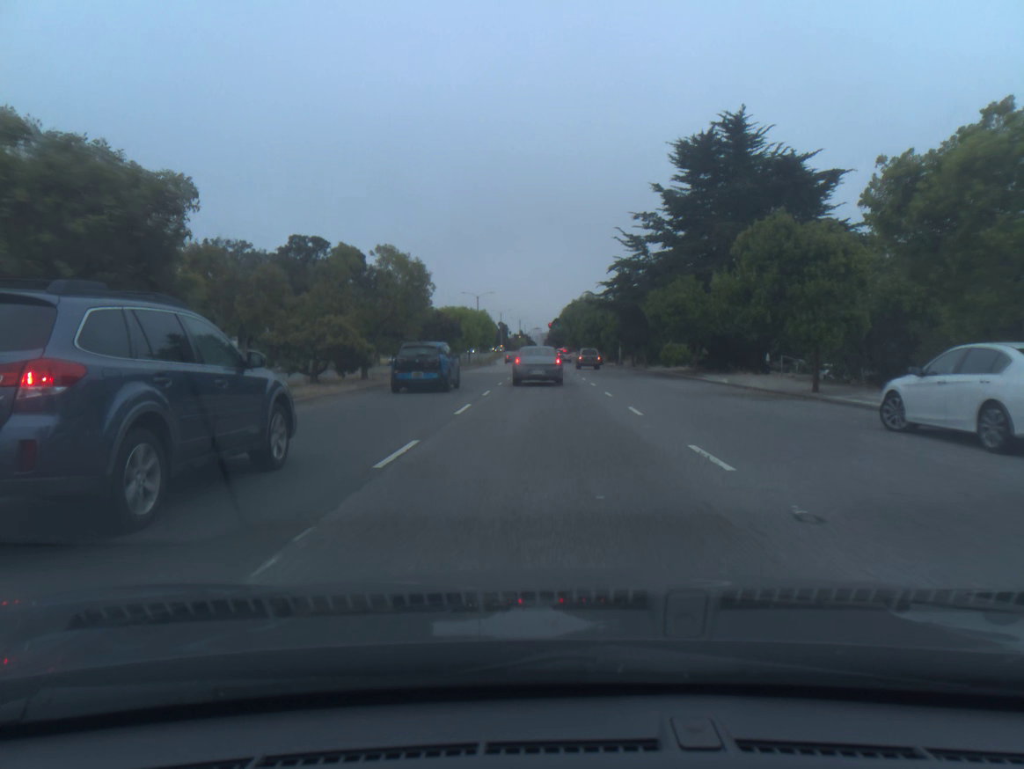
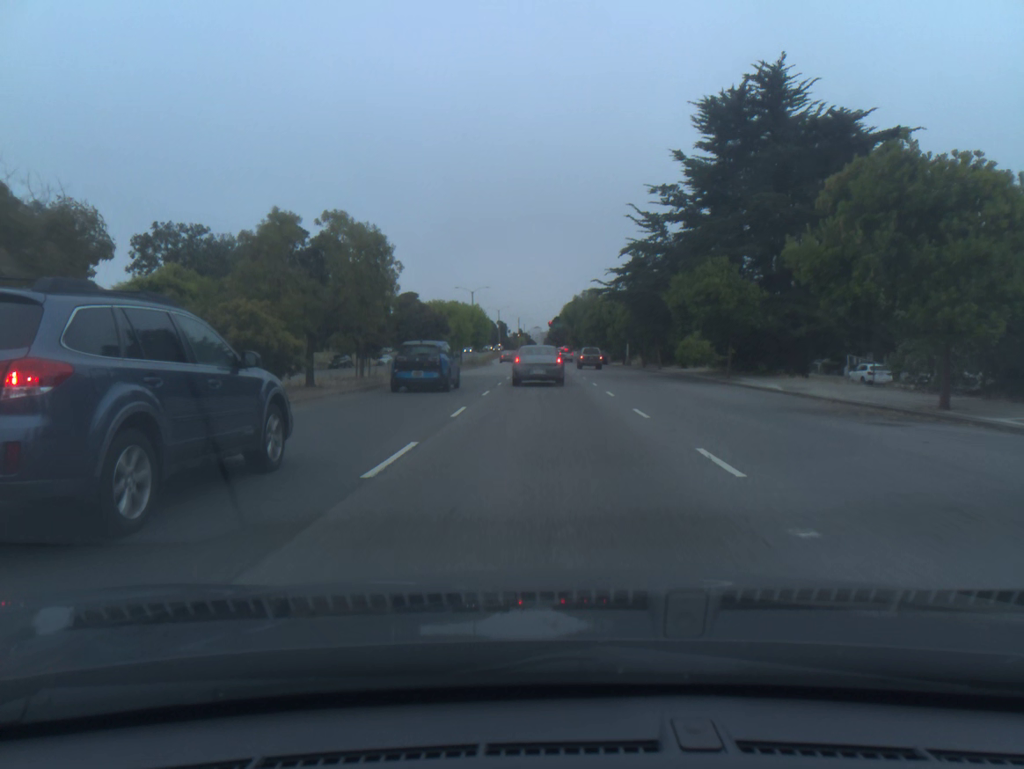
(0.0, +7.8) m; 0°
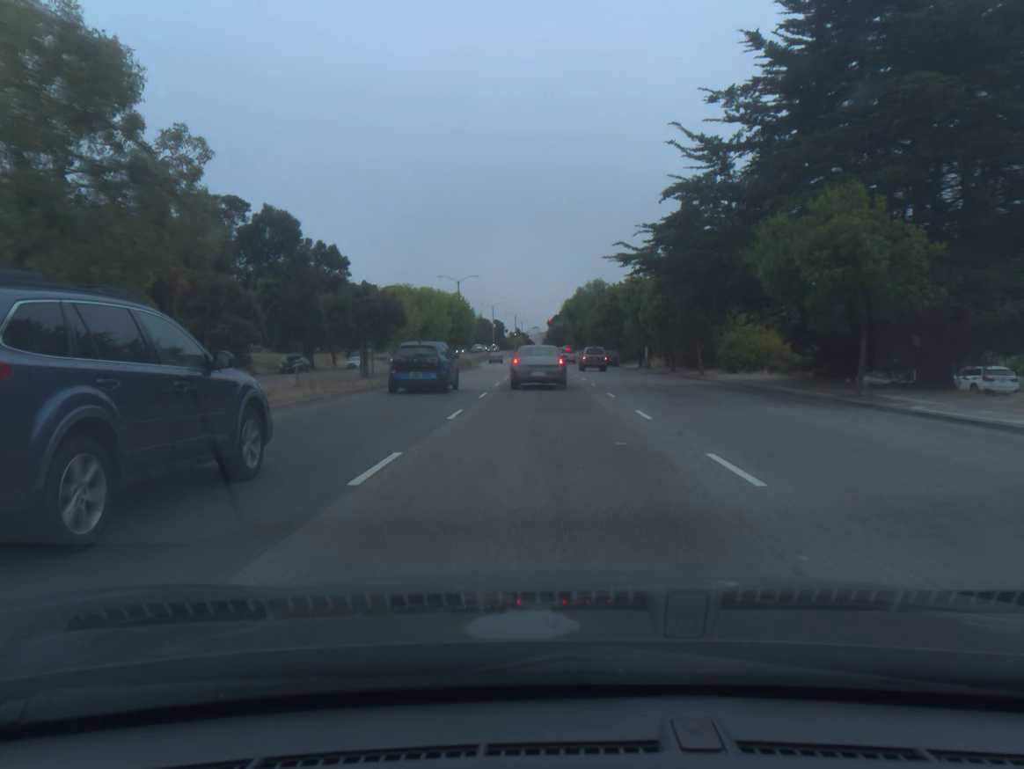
(0.0, +15.0) m; 0°
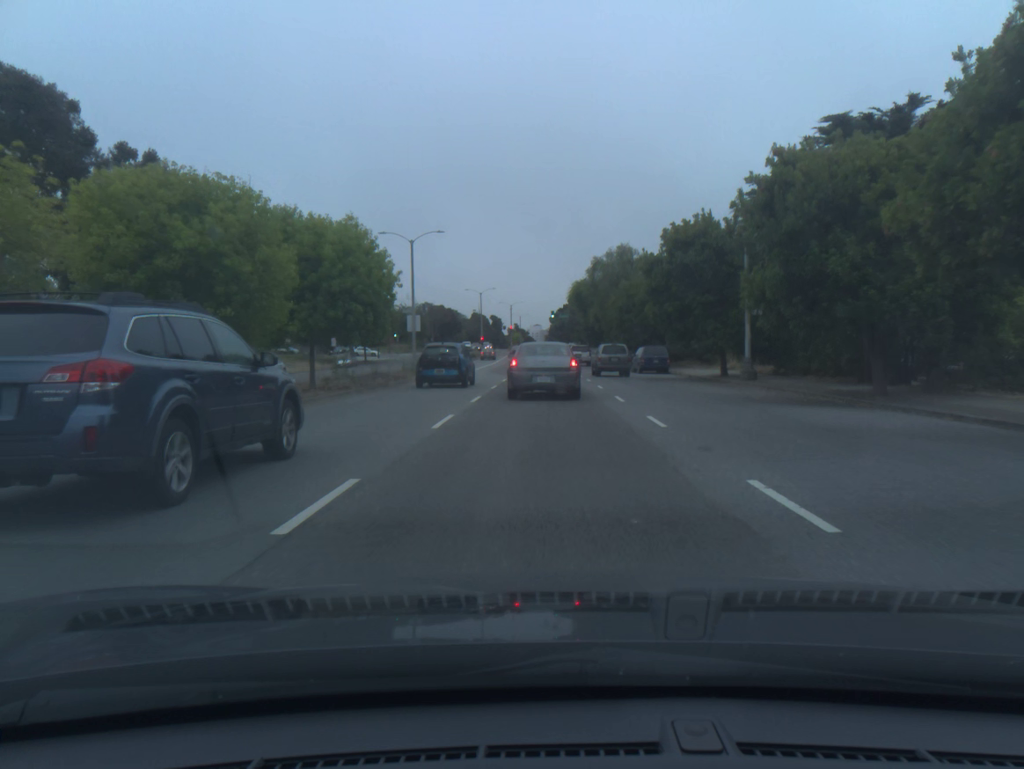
(0.0, +31.0) m; 0°
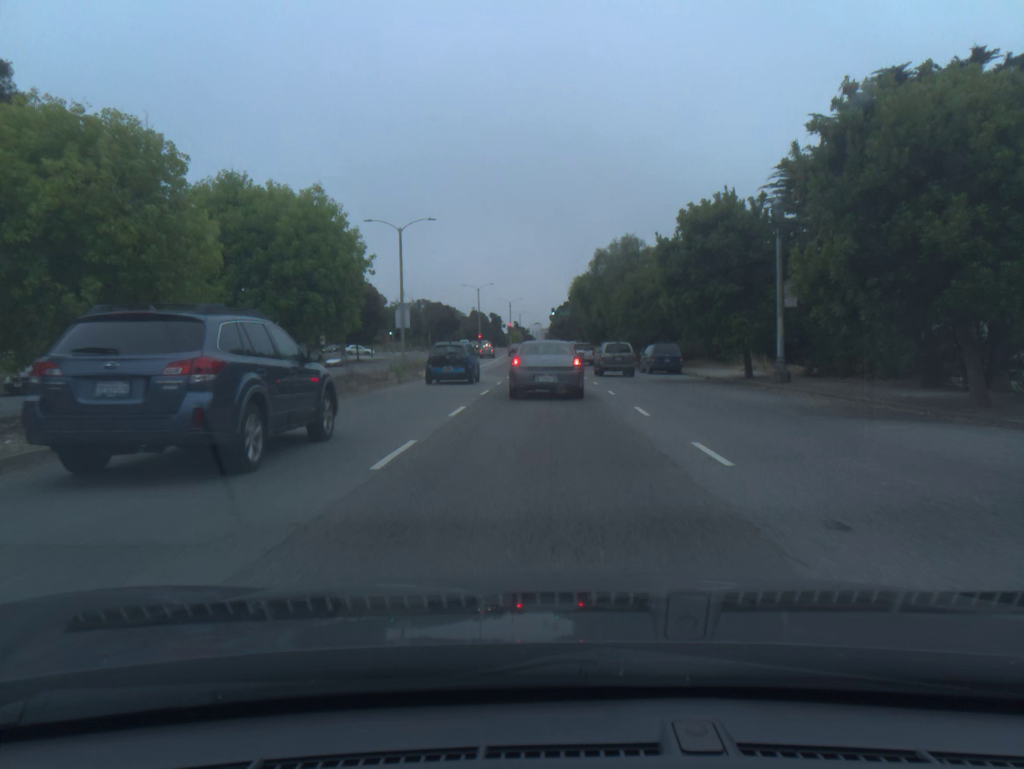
(0.0, +4.5) m; 0°
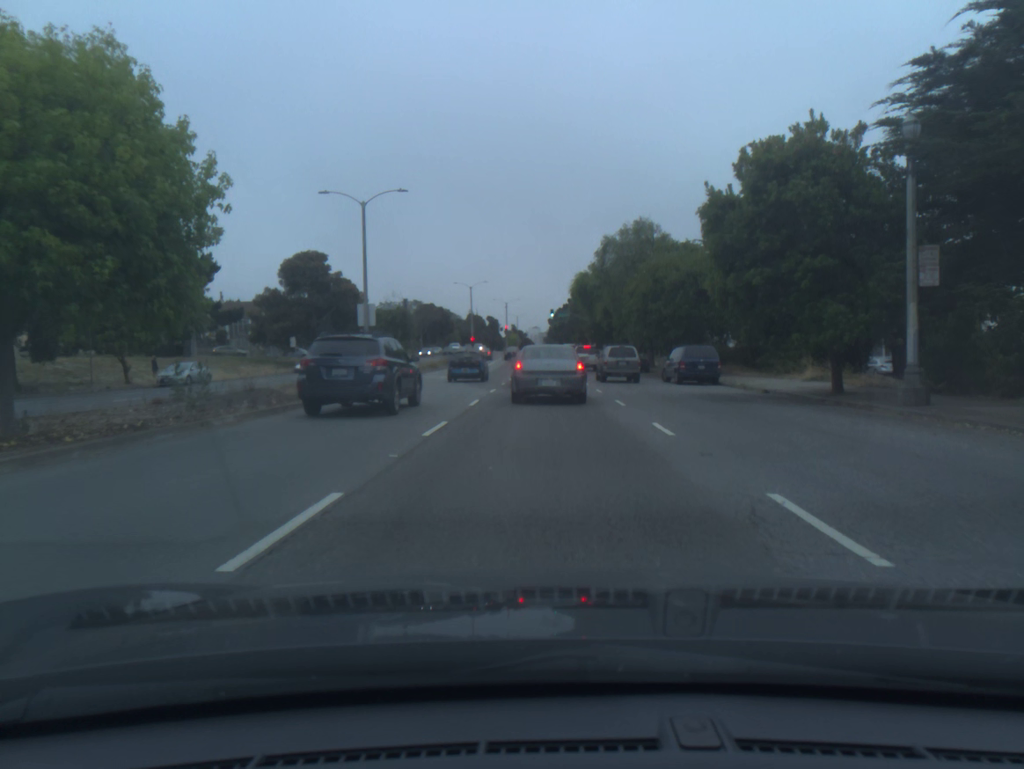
(0.0, +10.4) m; 0°
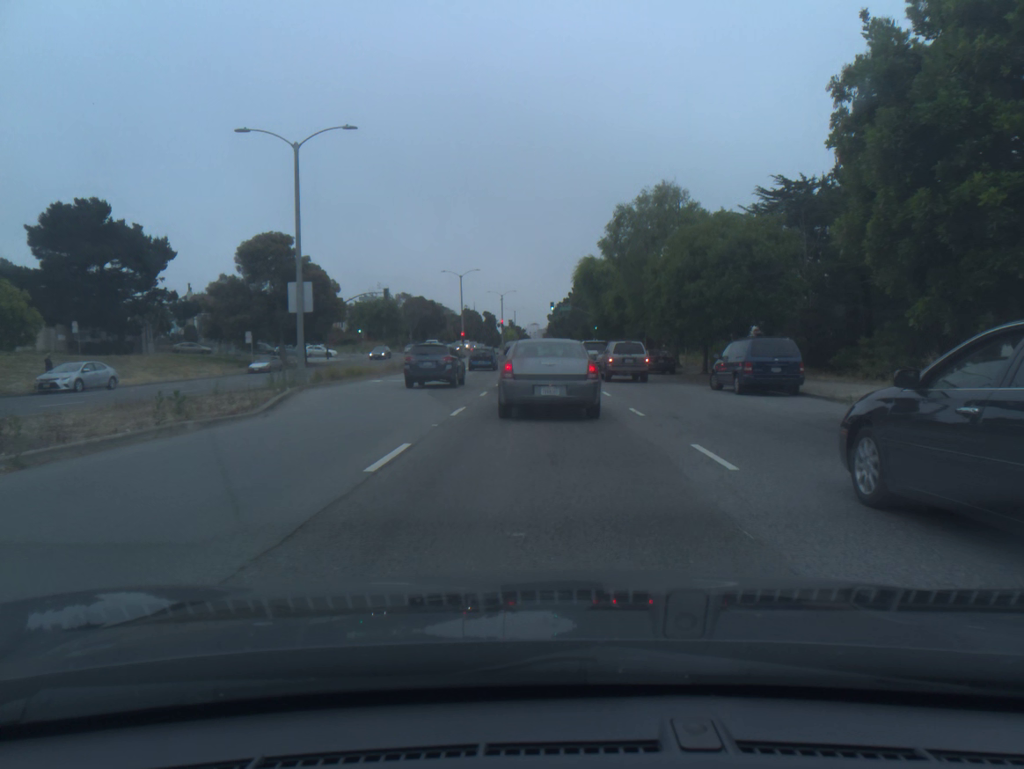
(-0.1, +10.8) m; 0°
